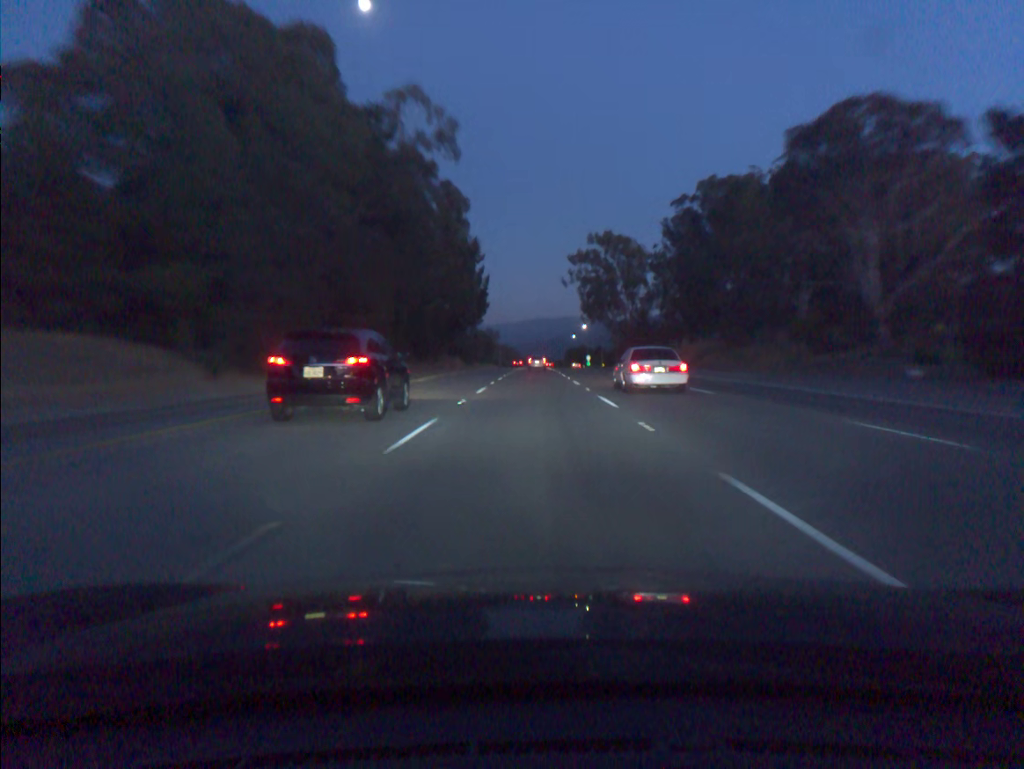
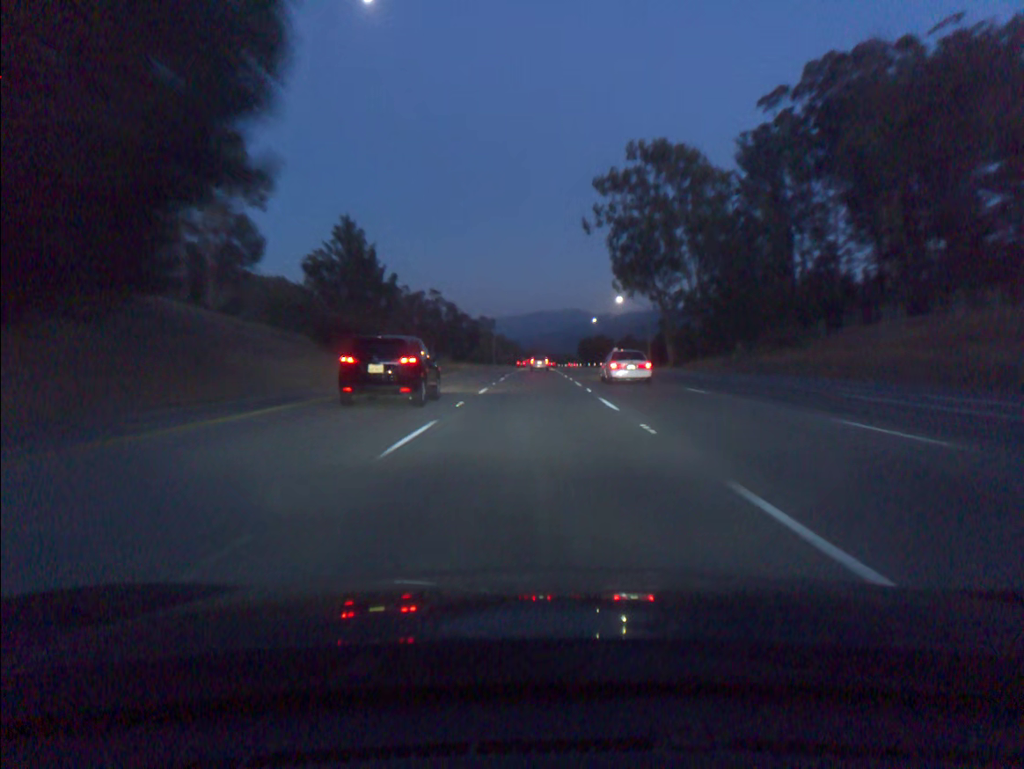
(-0.1, +73.4) m; 0°
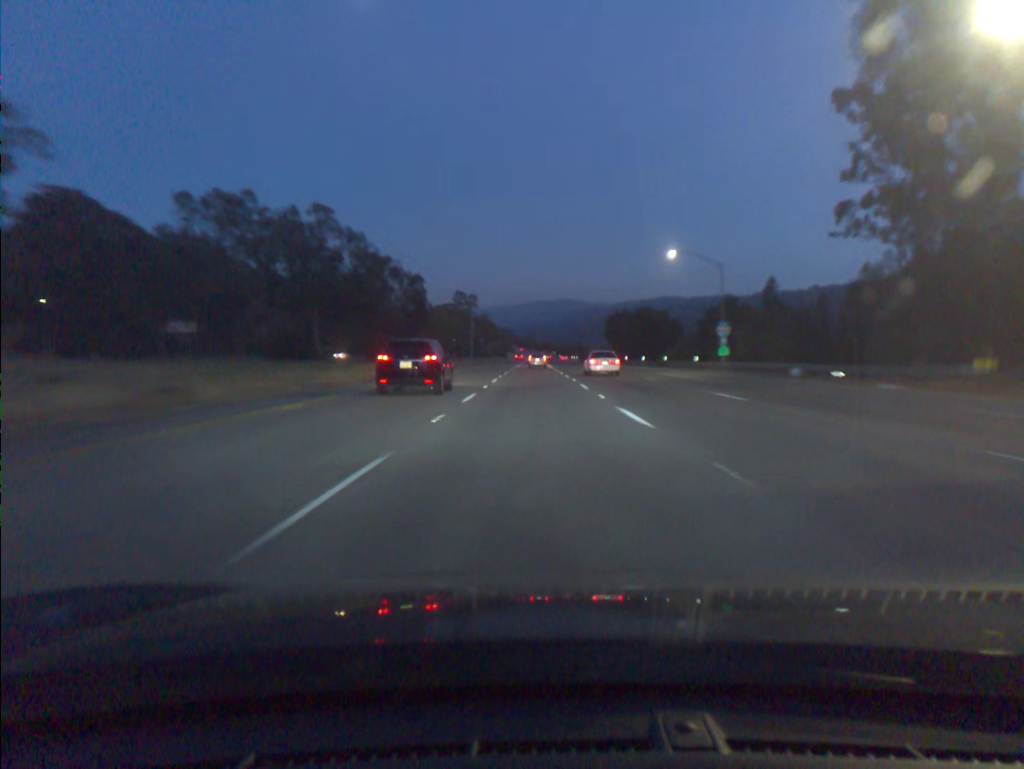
(+0.1, +92.1) m; 0°
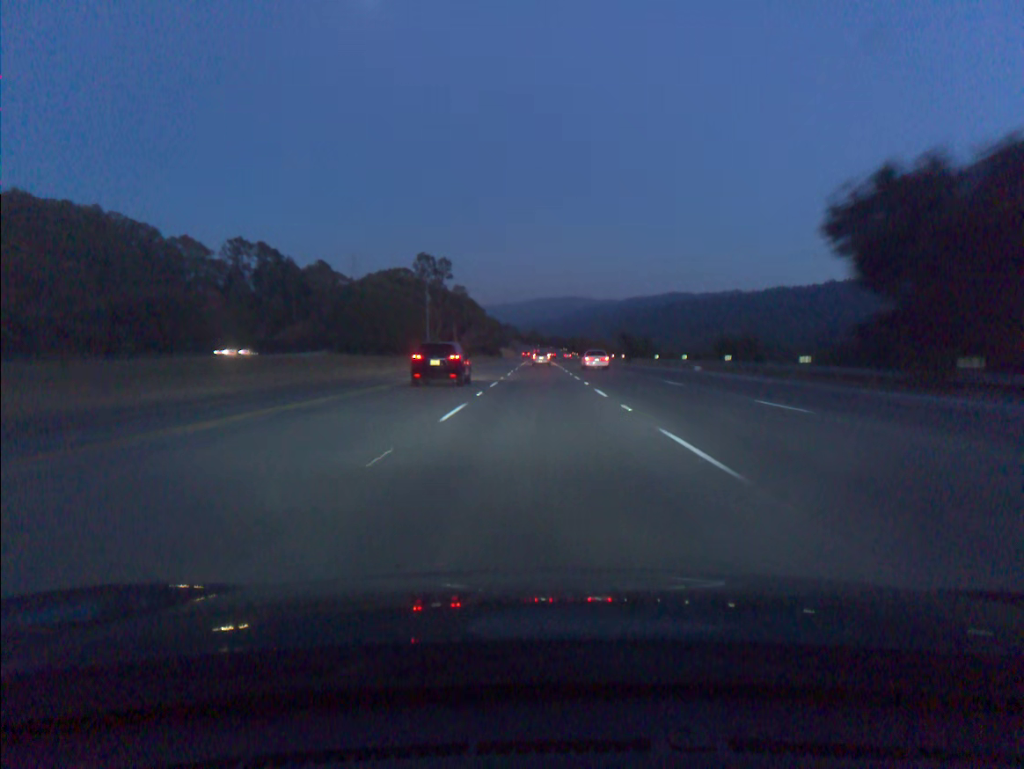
(-0.3, +92.6) m; 0°
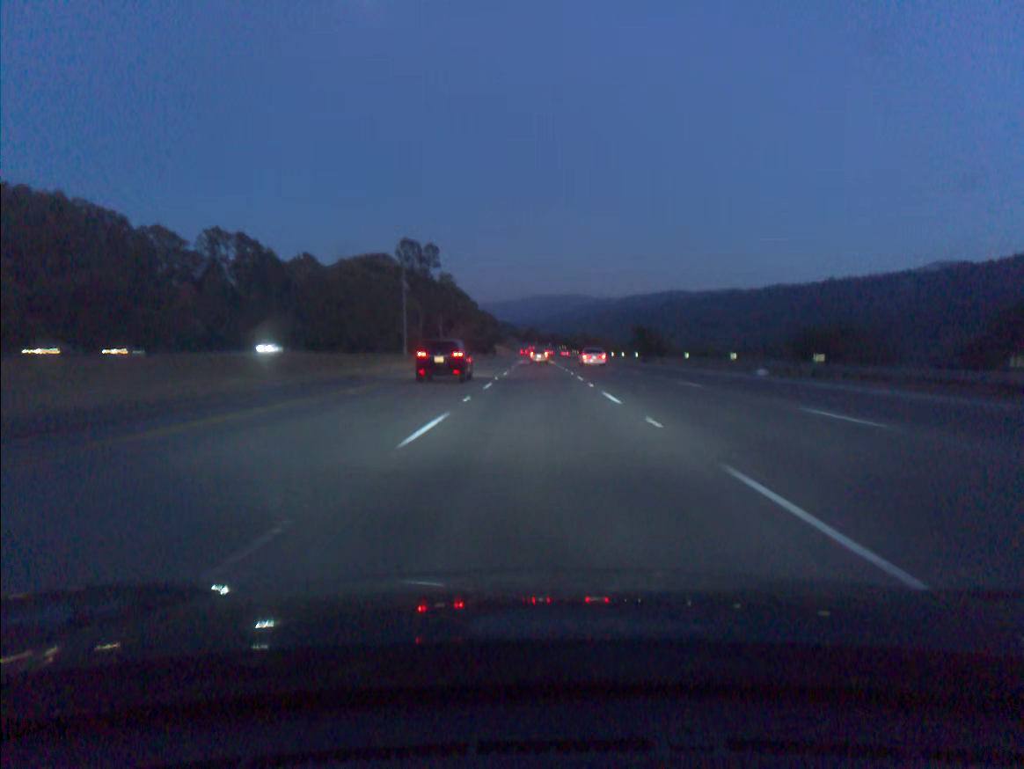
(0.0, +18.6) m; 0°
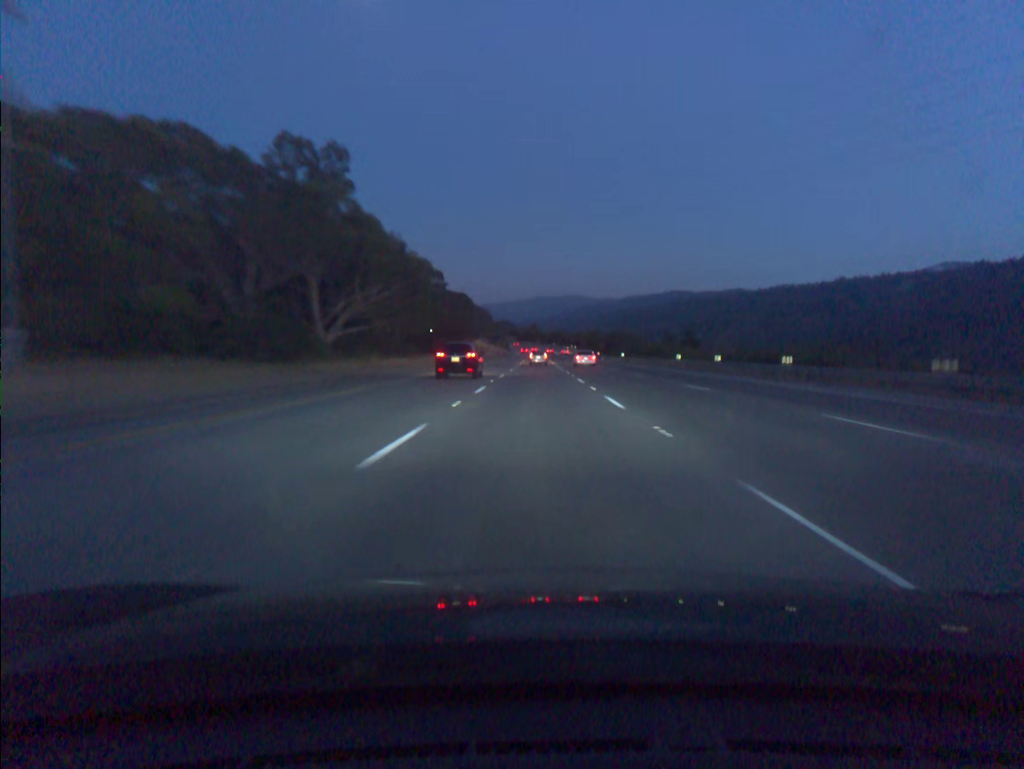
(+0.1, +74.3) m; 0°
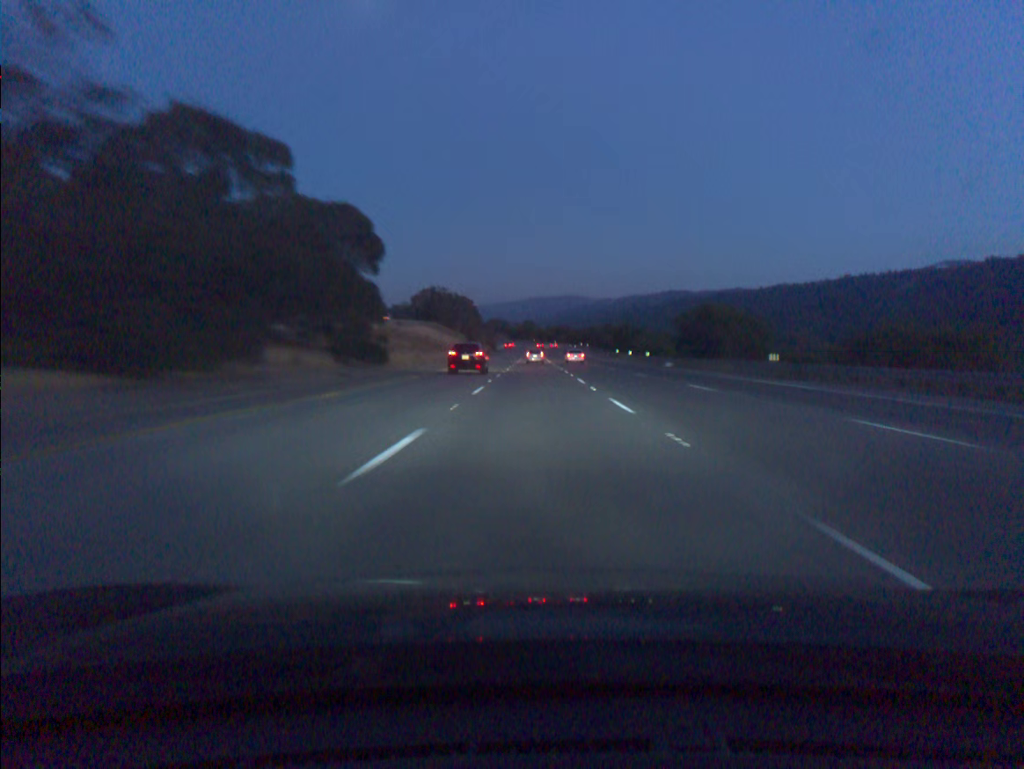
(+0.1, +74.2) m; 0°
